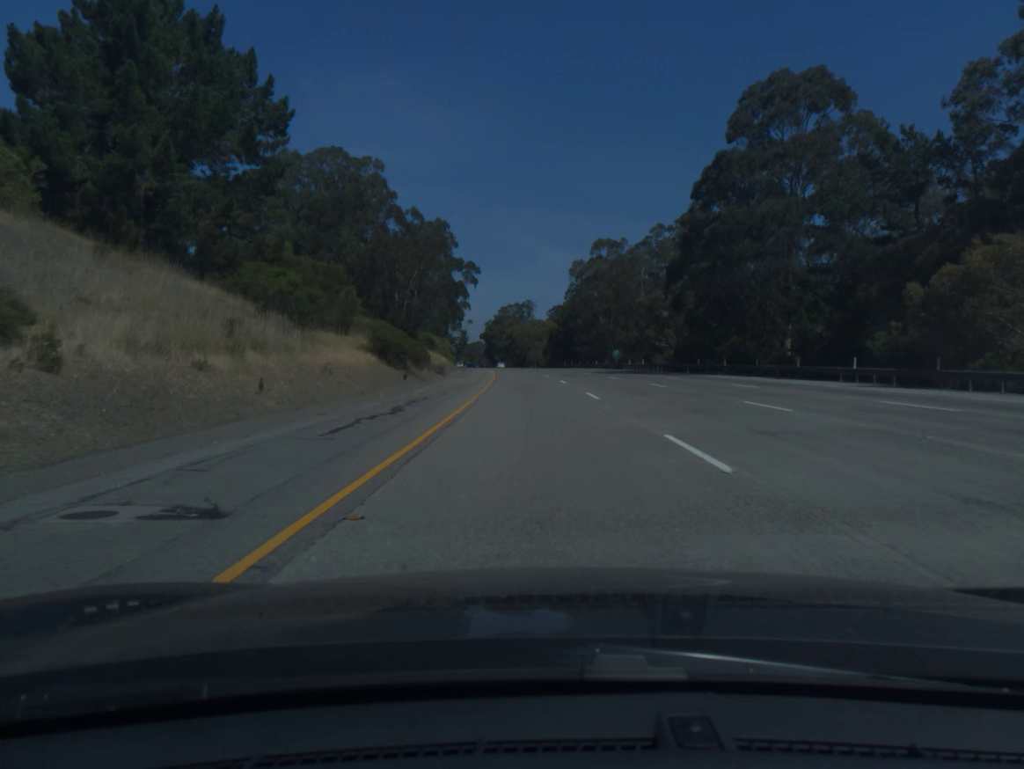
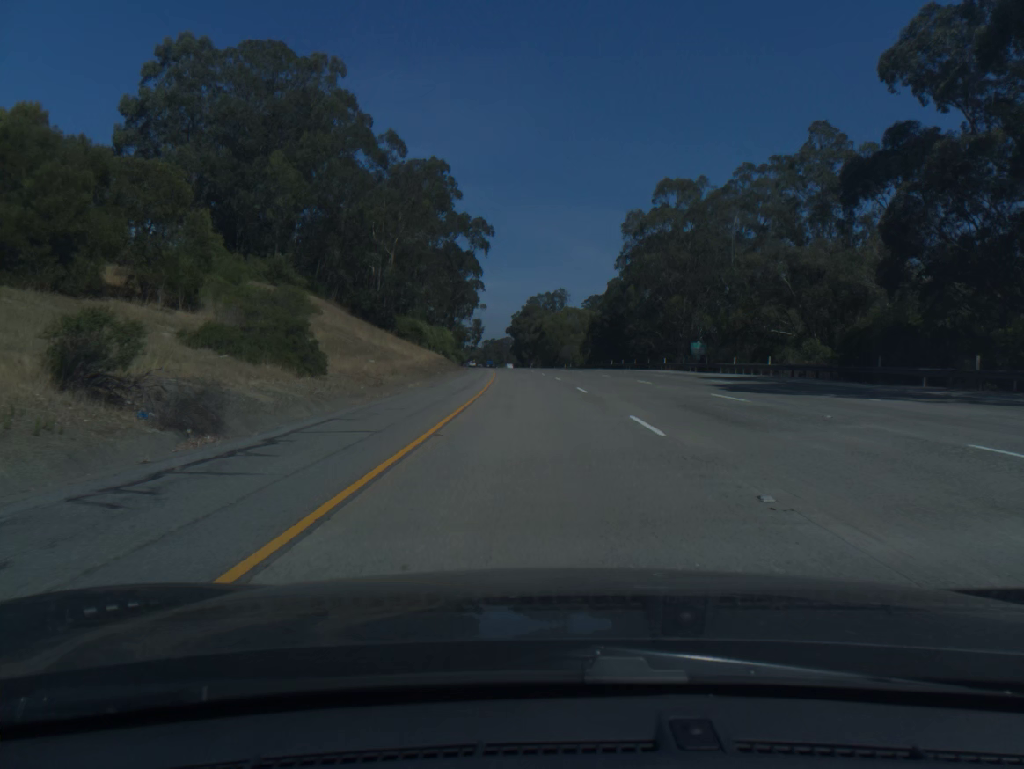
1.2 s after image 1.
(-0.8, +40.0) m; -2°
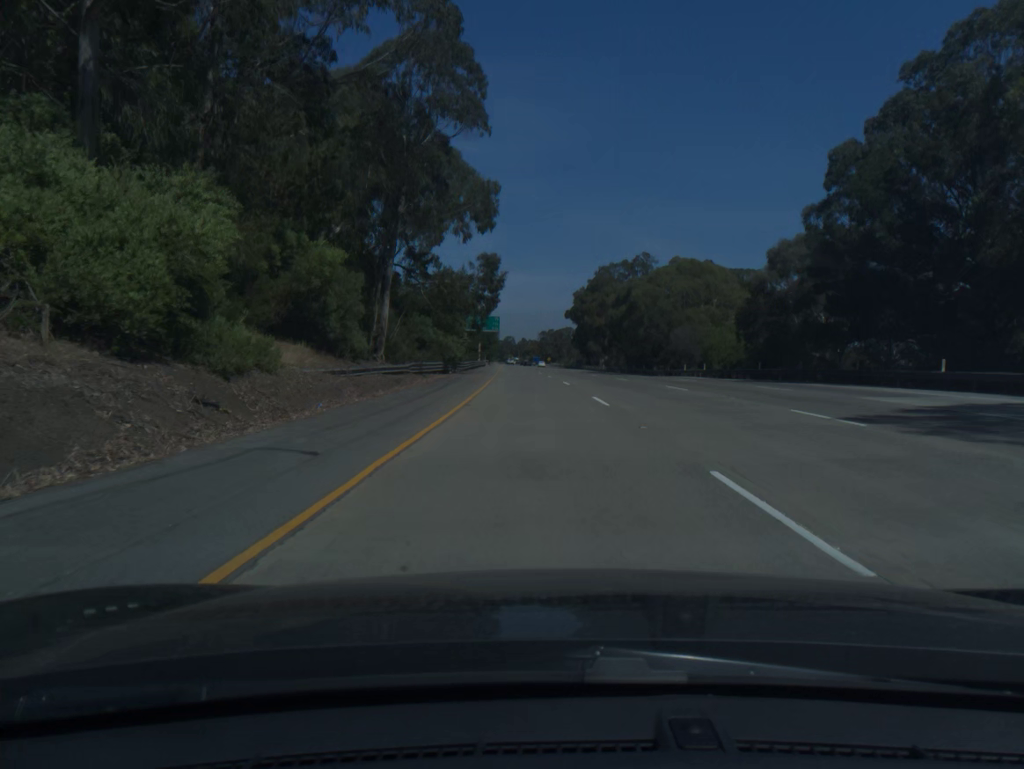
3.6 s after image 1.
(-3.2, +80.3) m; -4°
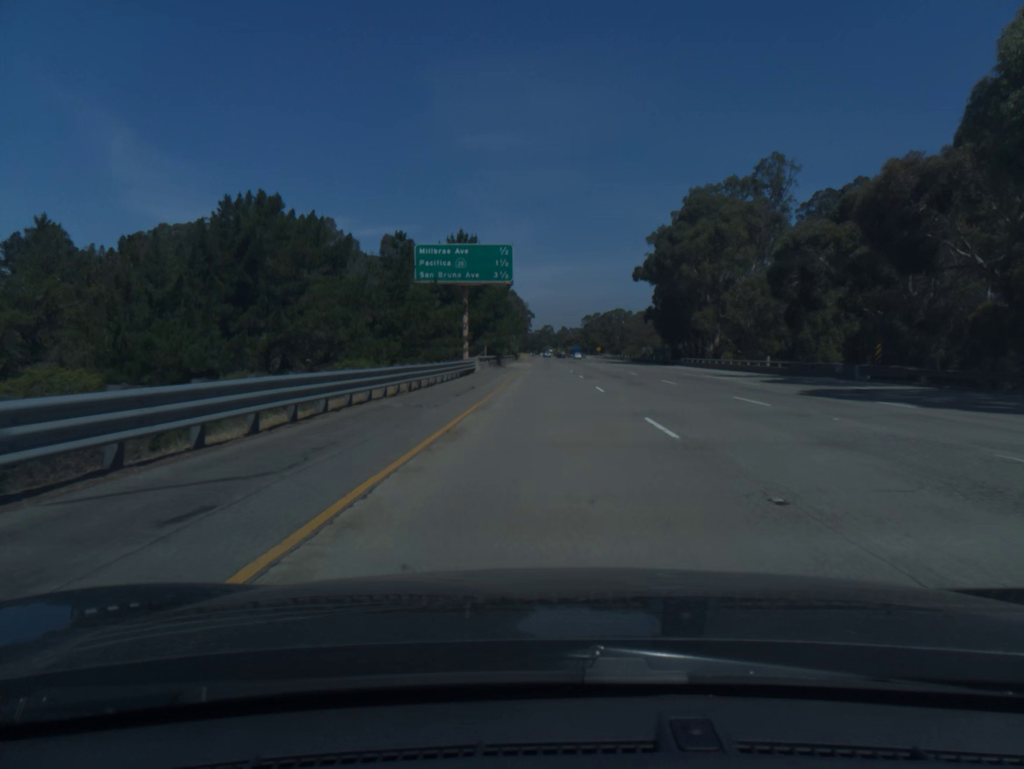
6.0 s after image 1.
(-2.5, +80.7) m; -3°
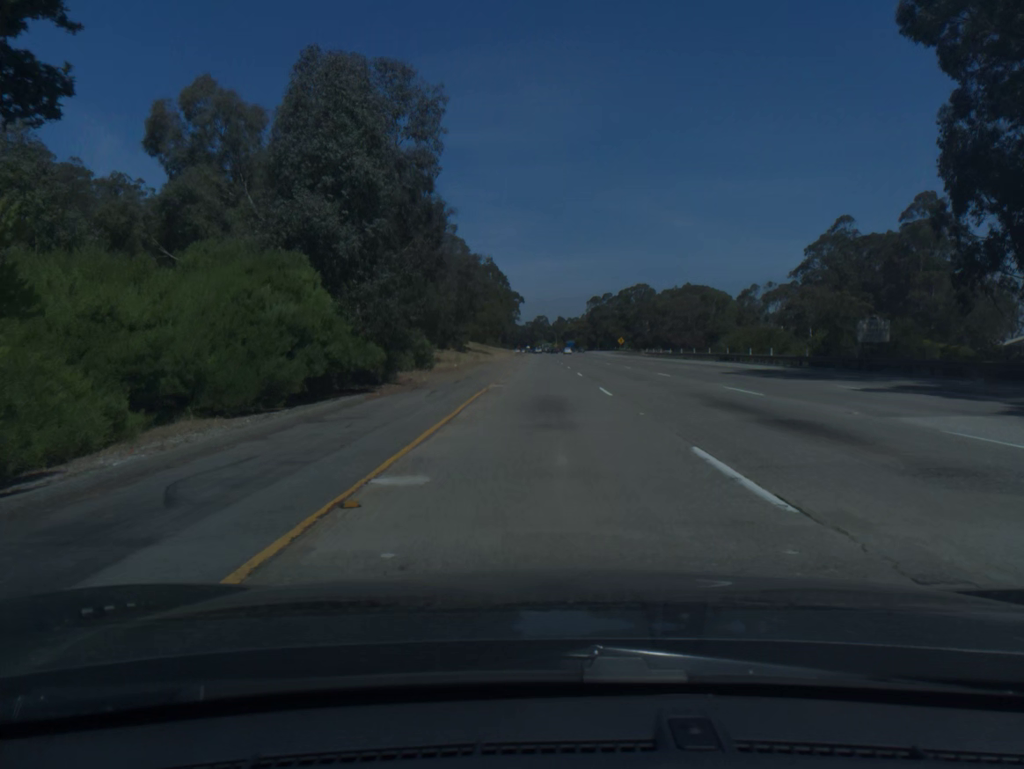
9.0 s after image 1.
(+0.6, +100.6) m; 0°
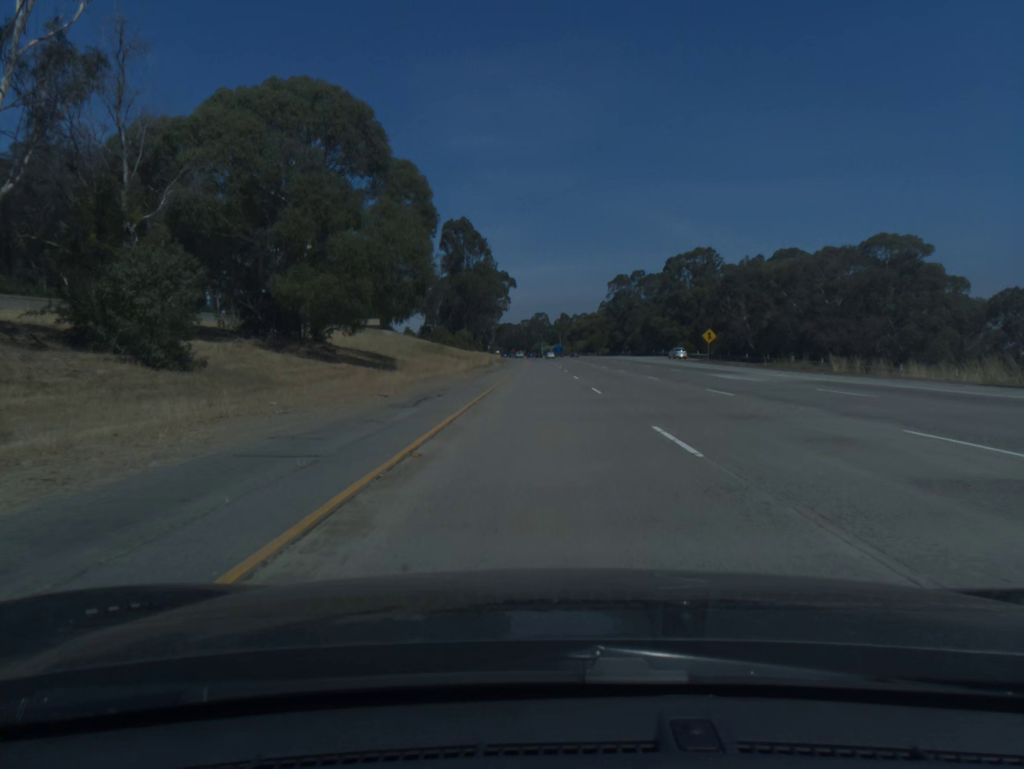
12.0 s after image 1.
(-0.1, +99.9) m; 0°
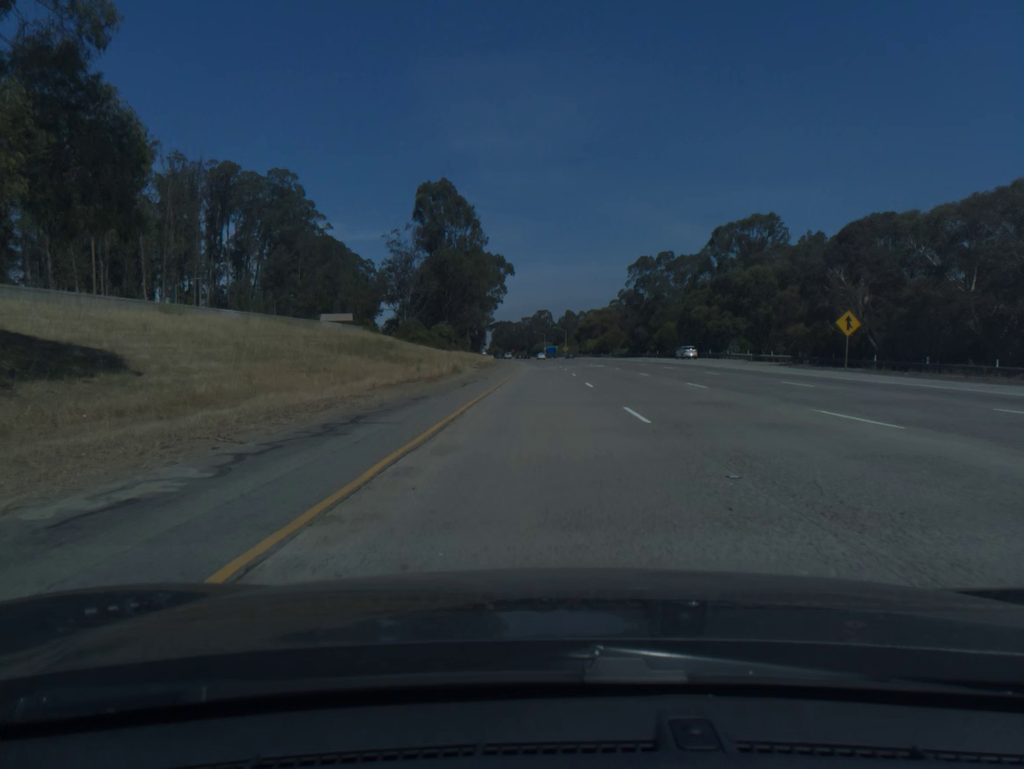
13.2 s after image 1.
(0.0, +39.9) m; 0°
